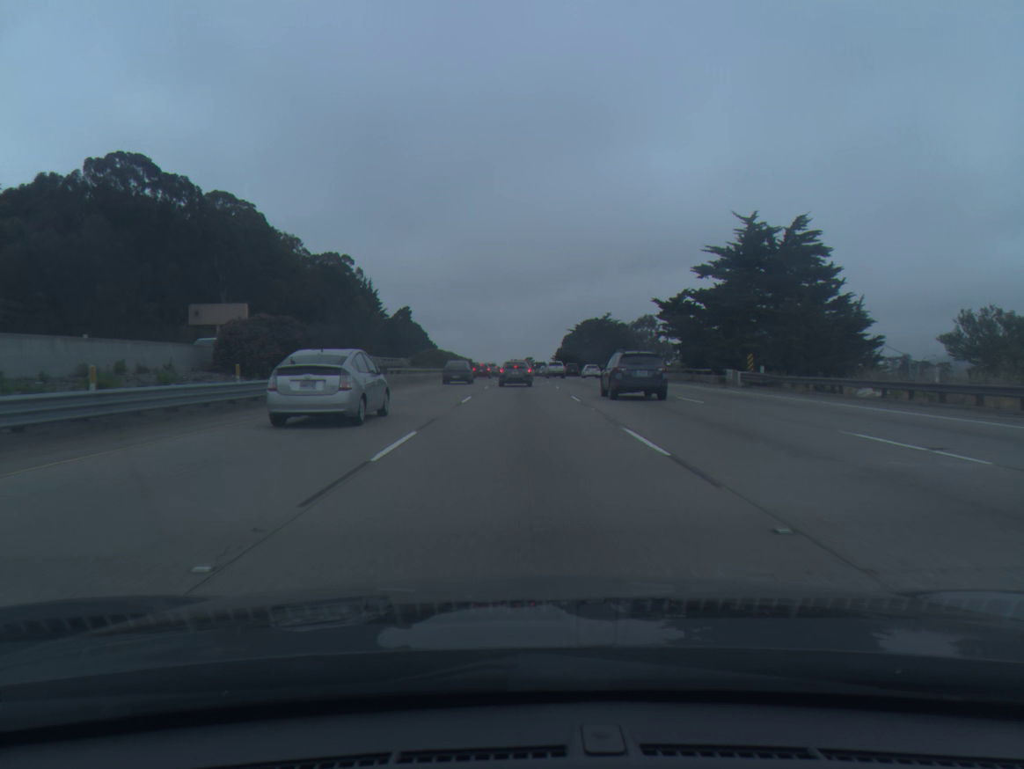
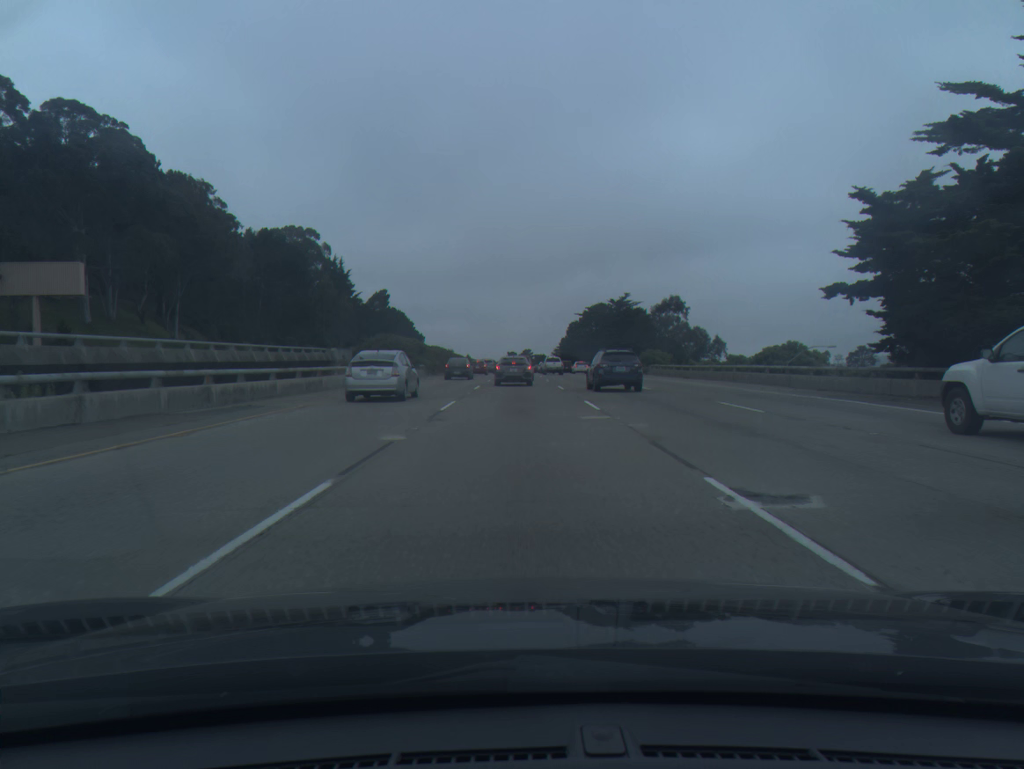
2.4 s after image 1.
(+0.1, +35.3) m; 0°
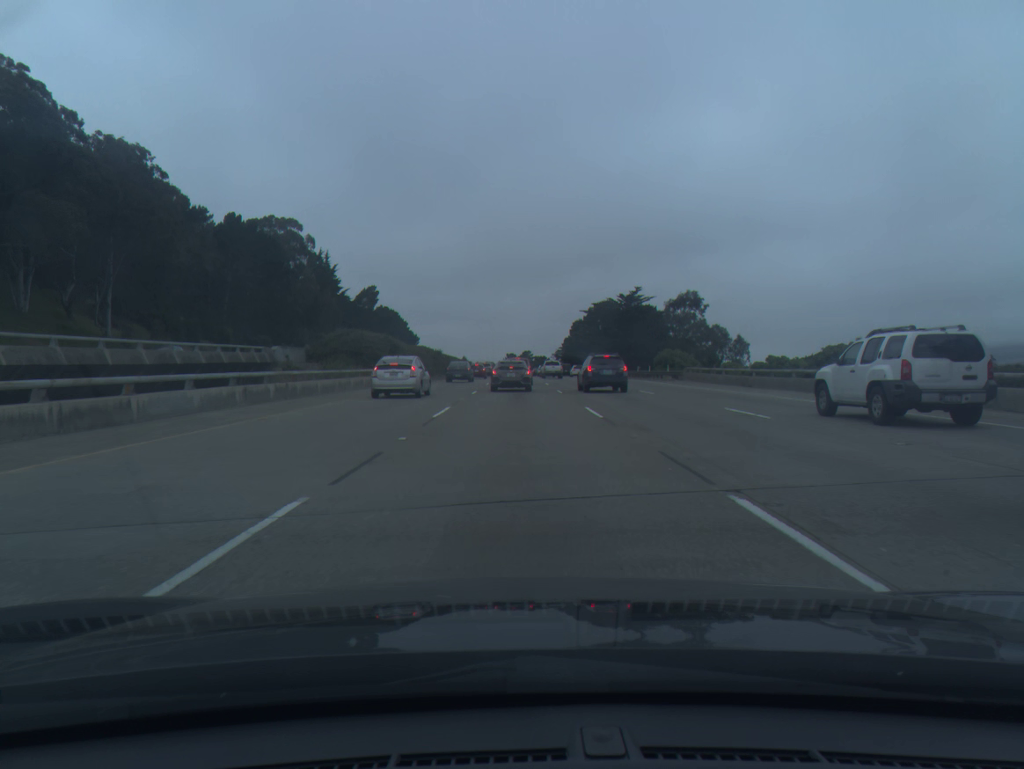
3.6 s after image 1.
(0.0, +15.8) m; 0°
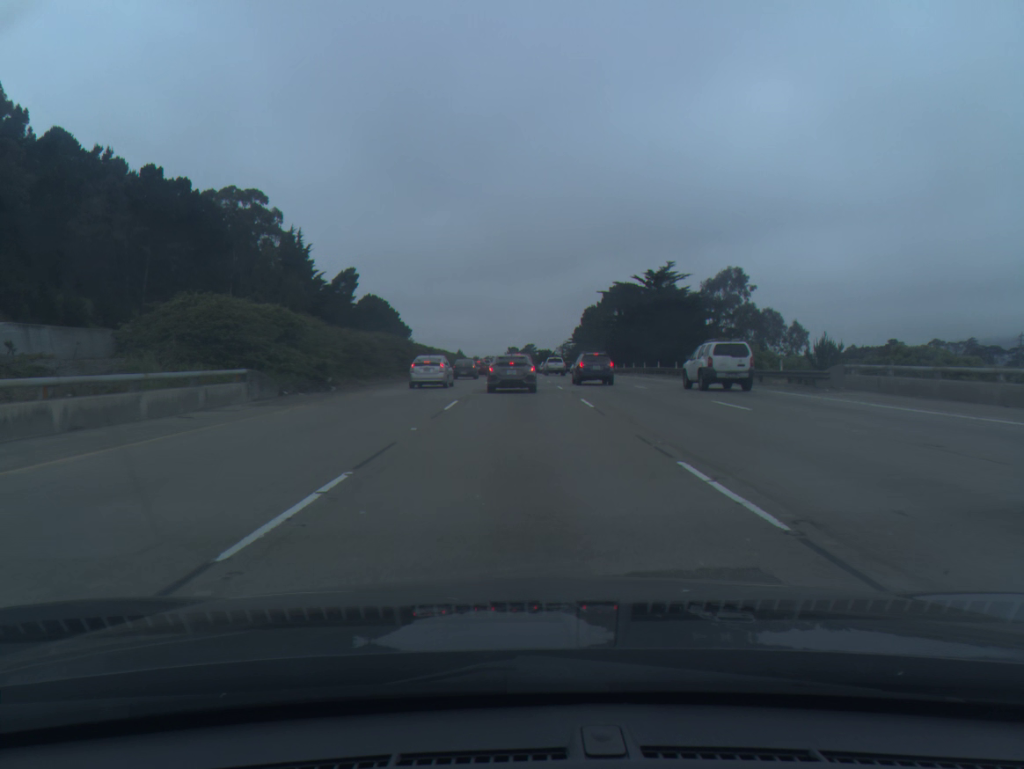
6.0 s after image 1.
(0.0, +27.4) m; 0°
